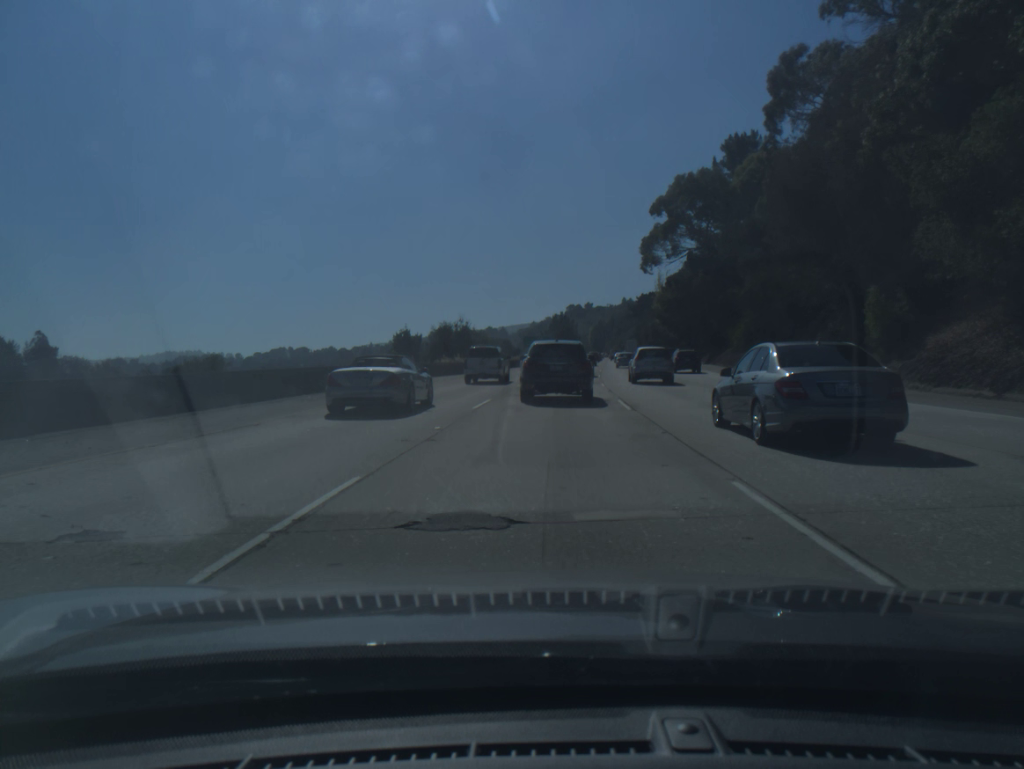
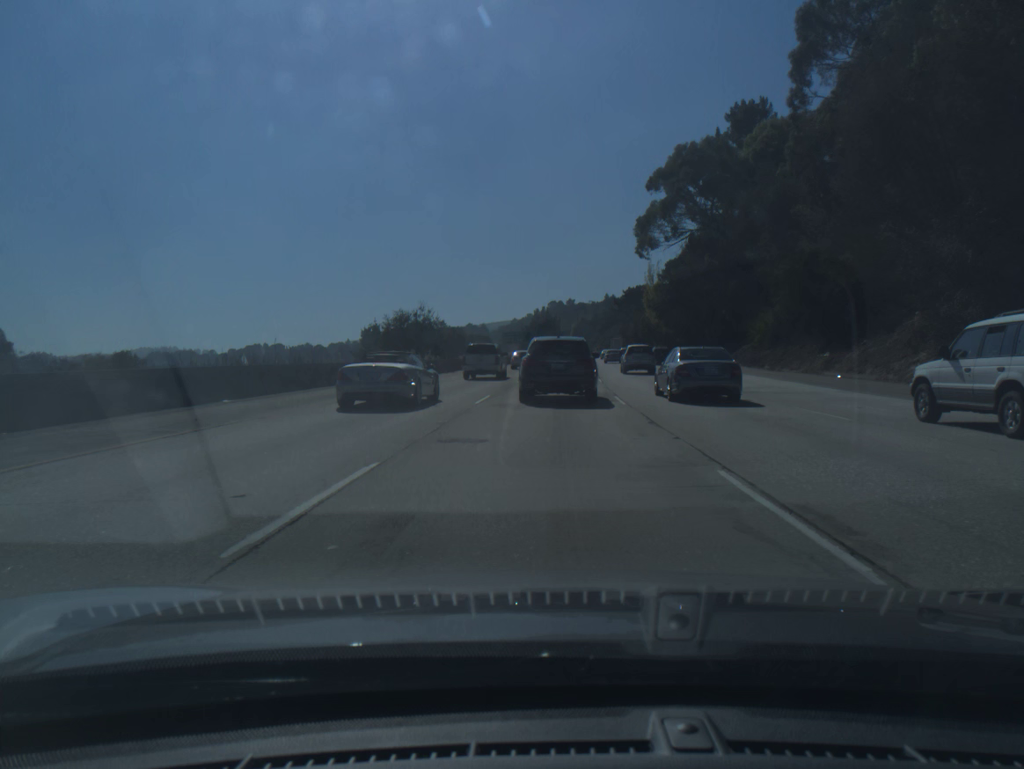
(+0.1, +14.0) m; +1°
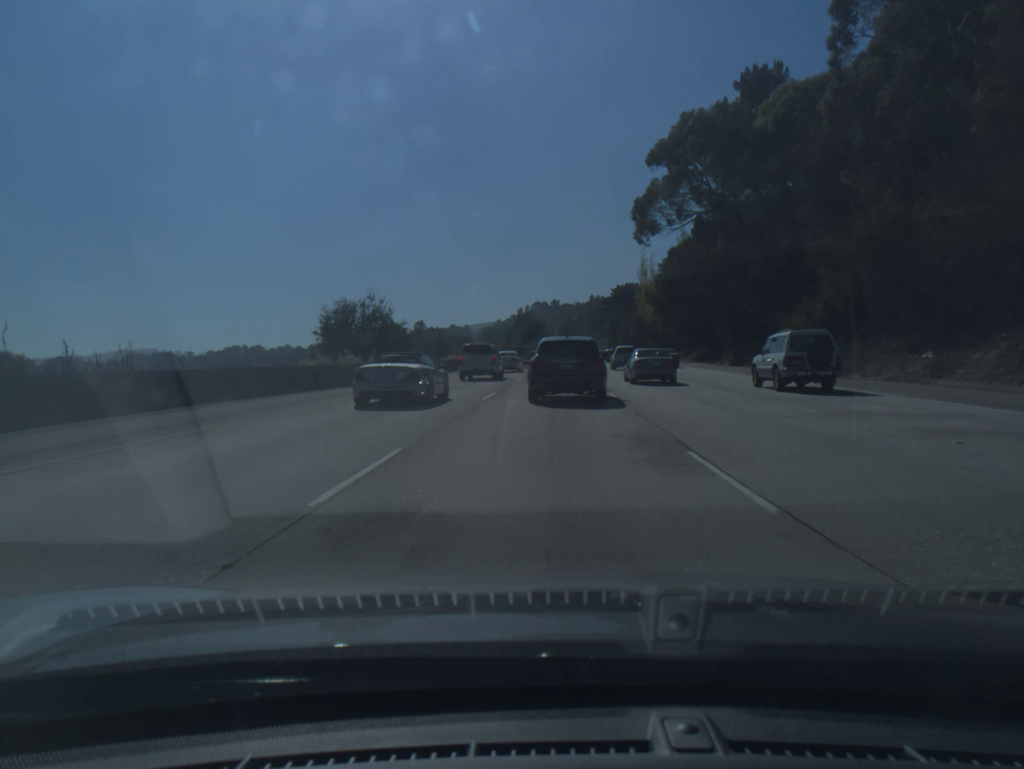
(+0.1, +13.0) m; +1°
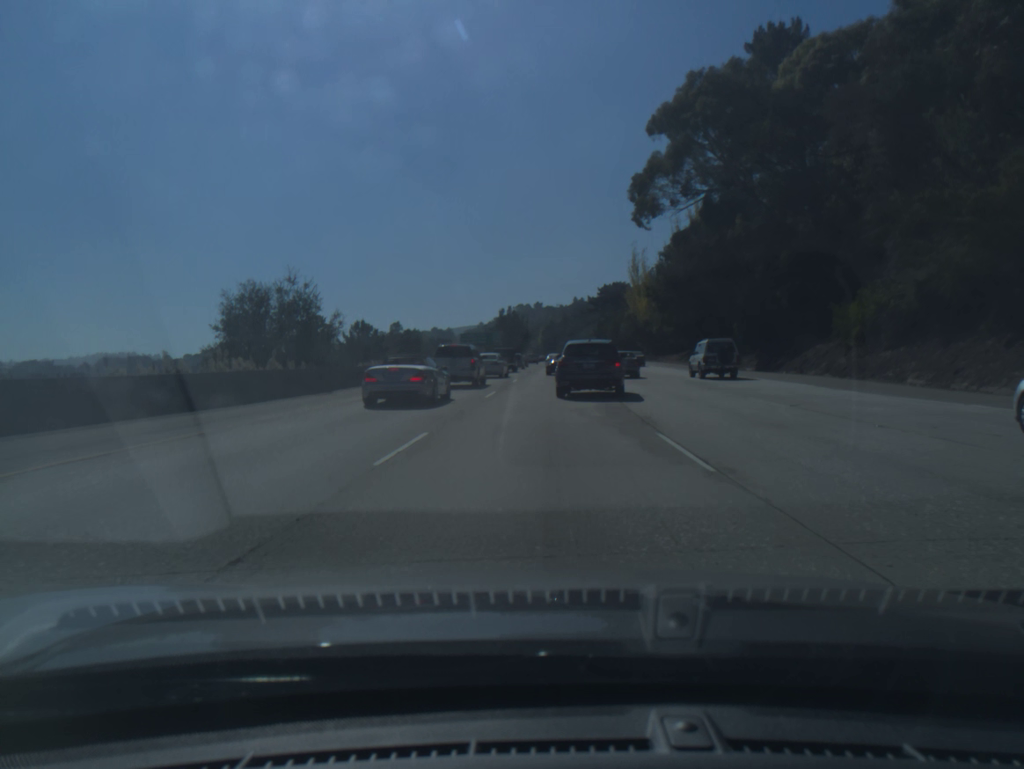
(+0.2, +12.4) m; +2°
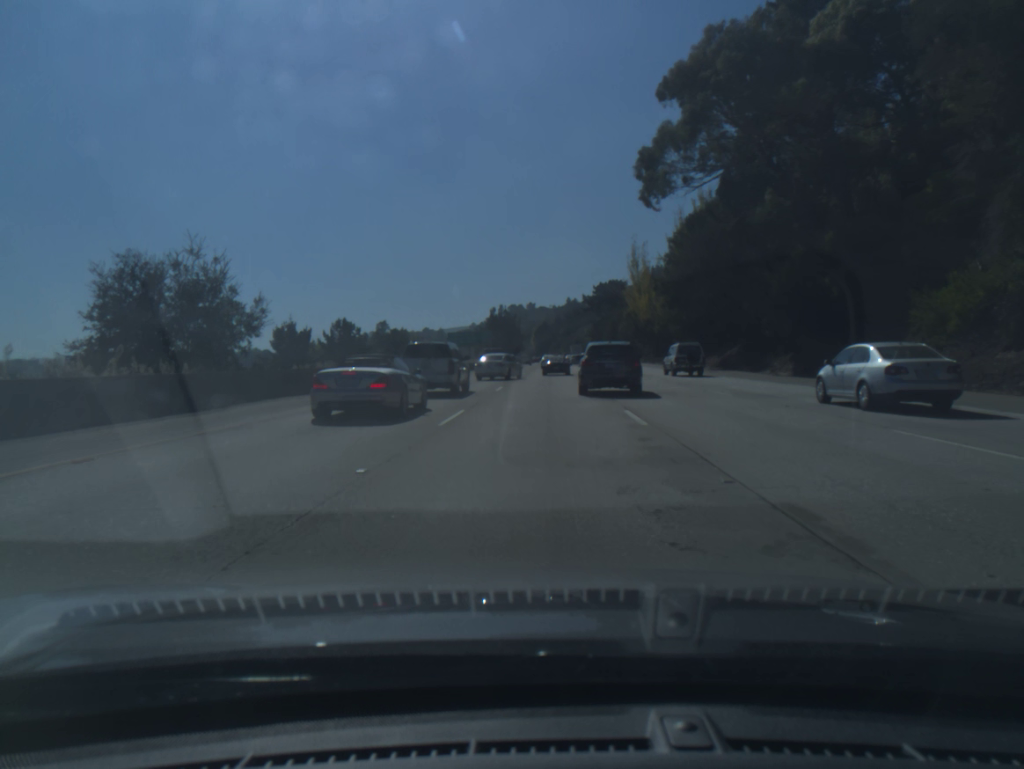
(0.0, +9.2) m; 0°
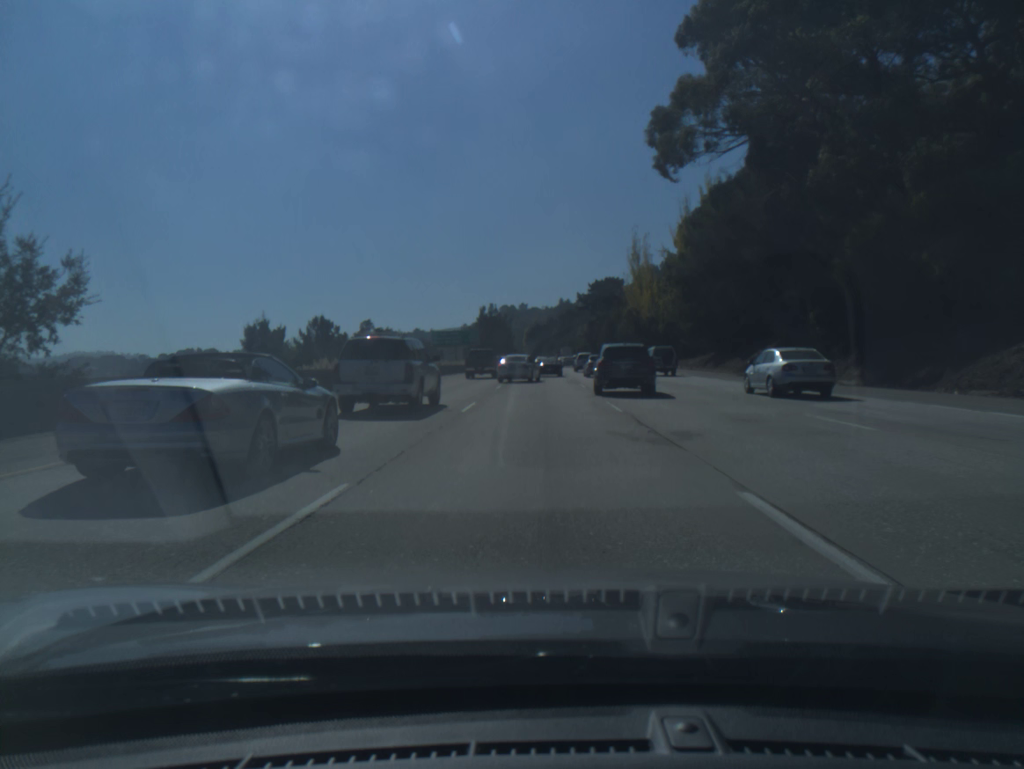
(+0.1, +10.3) m; +1°
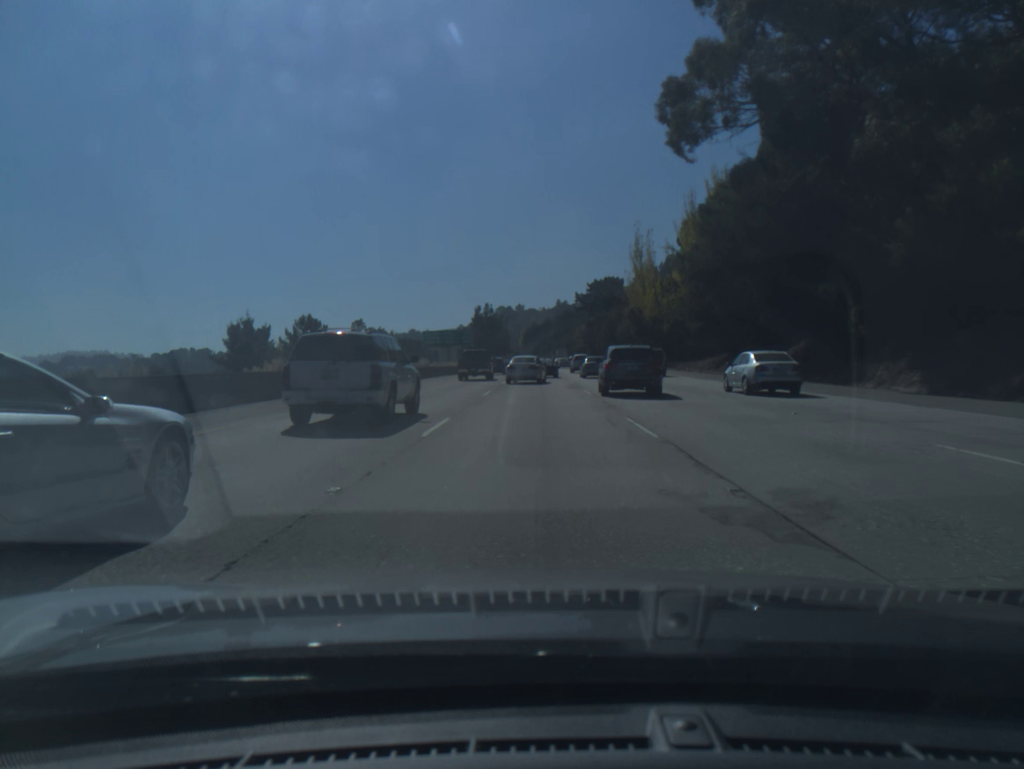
(0.0, +5.6) m; 0°
